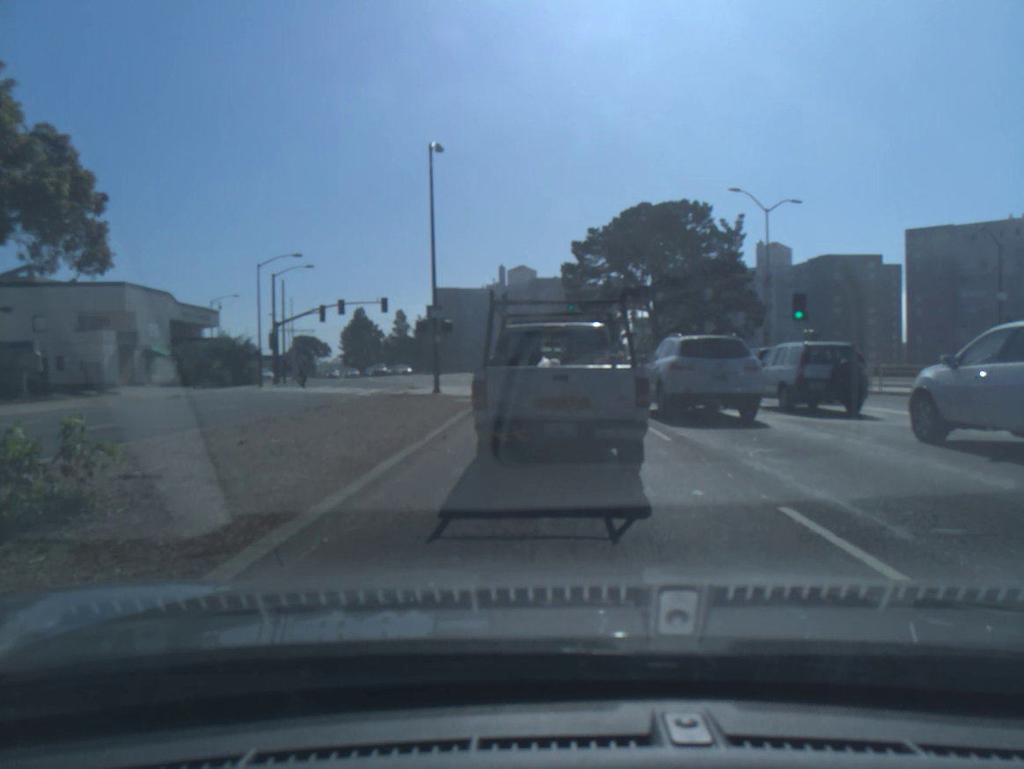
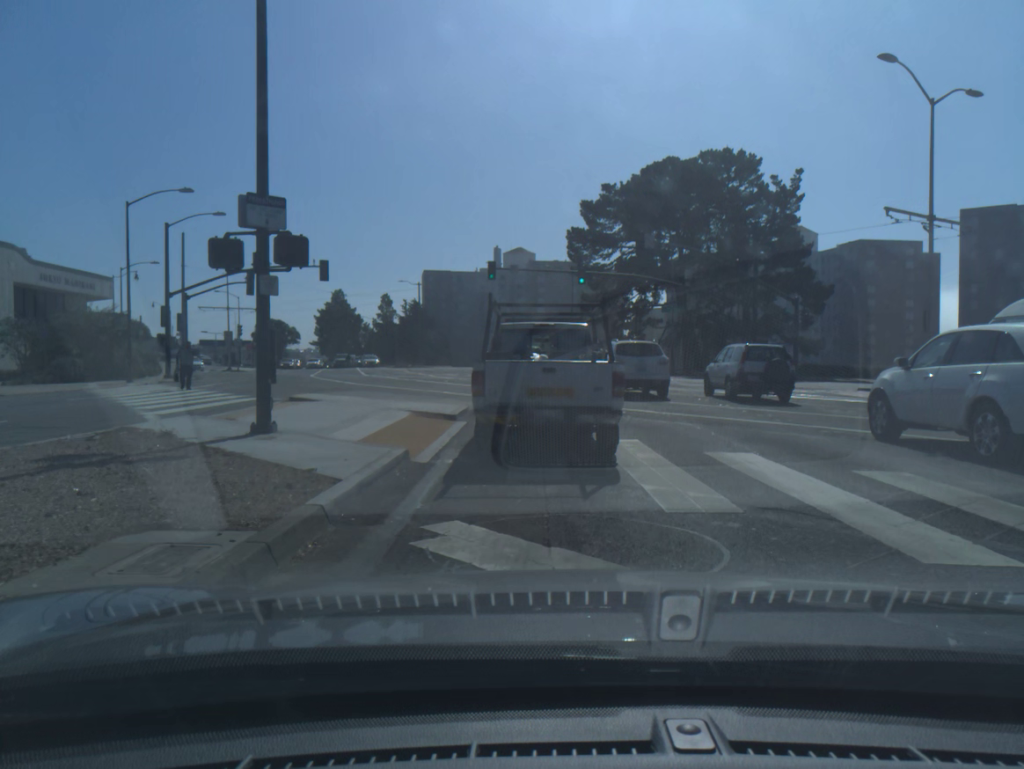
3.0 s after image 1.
(-0.1, +18.1) m; 0°
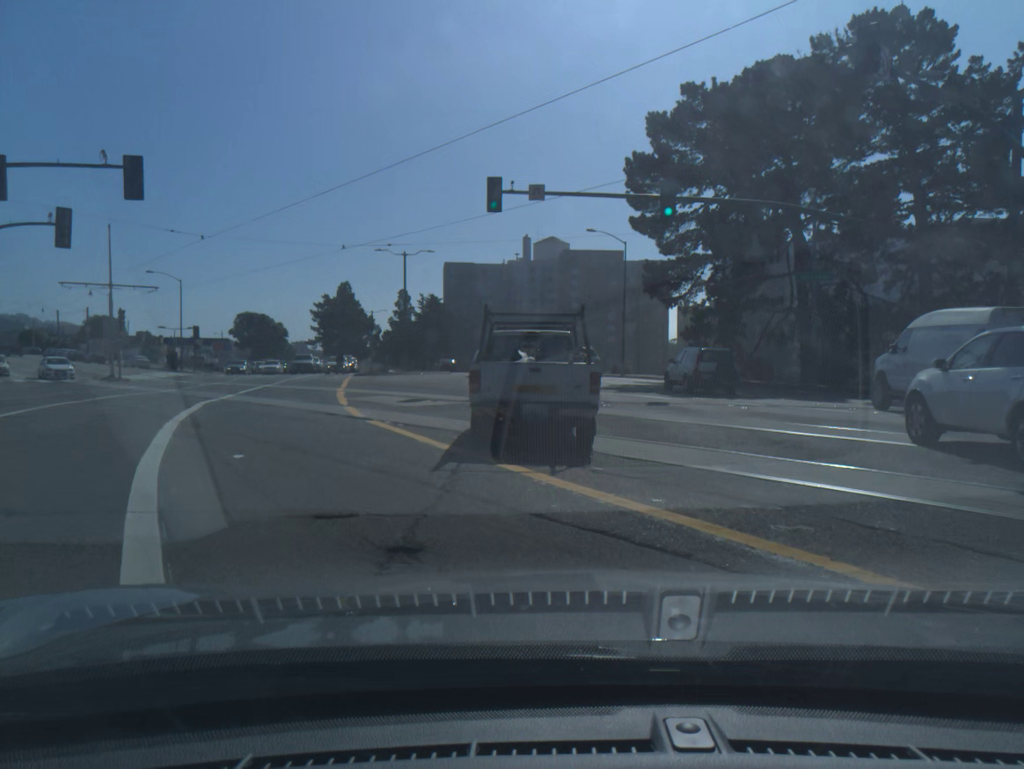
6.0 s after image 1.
(-0.5, +27.3) m; -3°
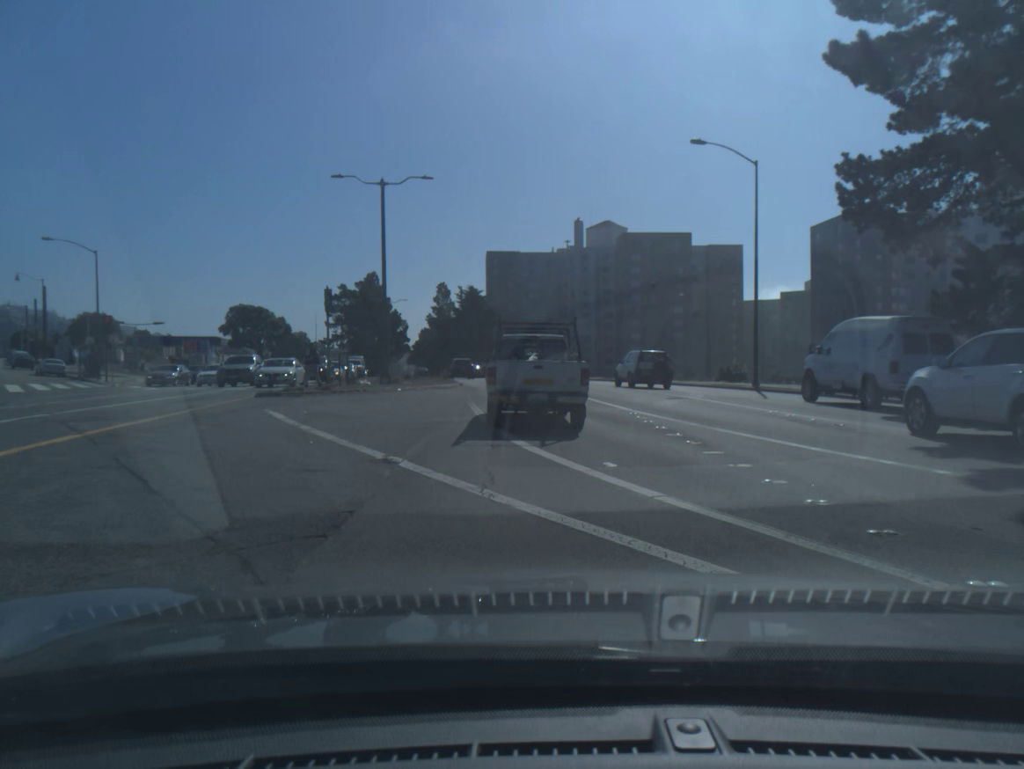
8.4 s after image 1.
(-0.8, +26.1) m; -3°
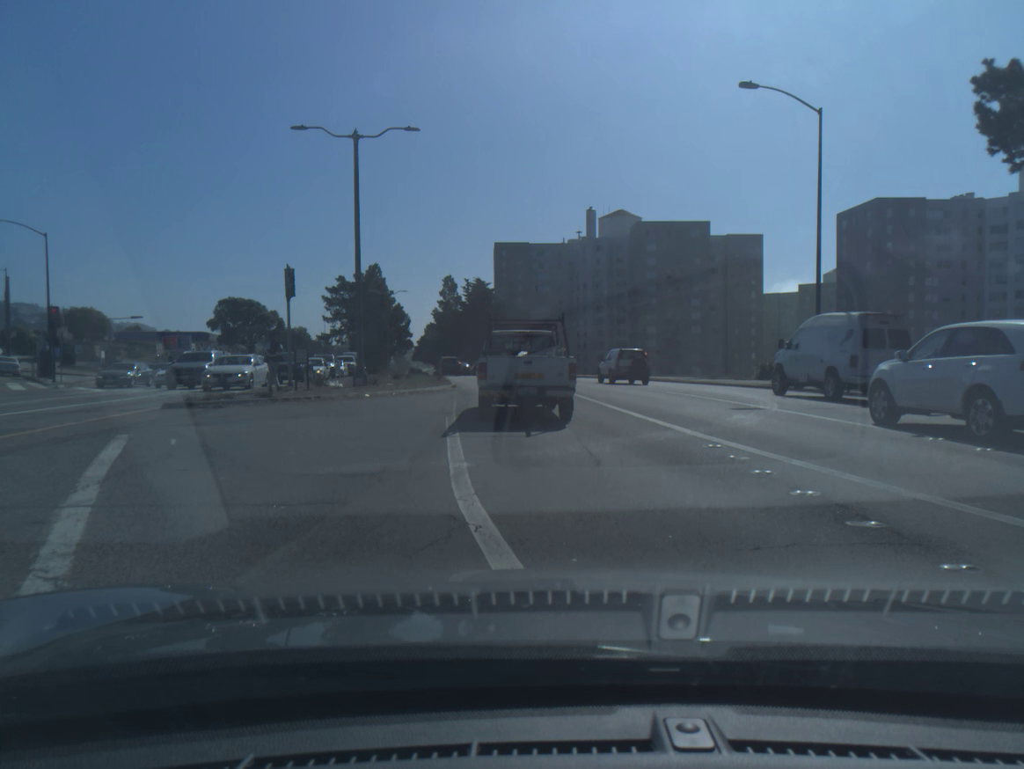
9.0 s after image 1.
(-0.1, +7.0) m; -1°
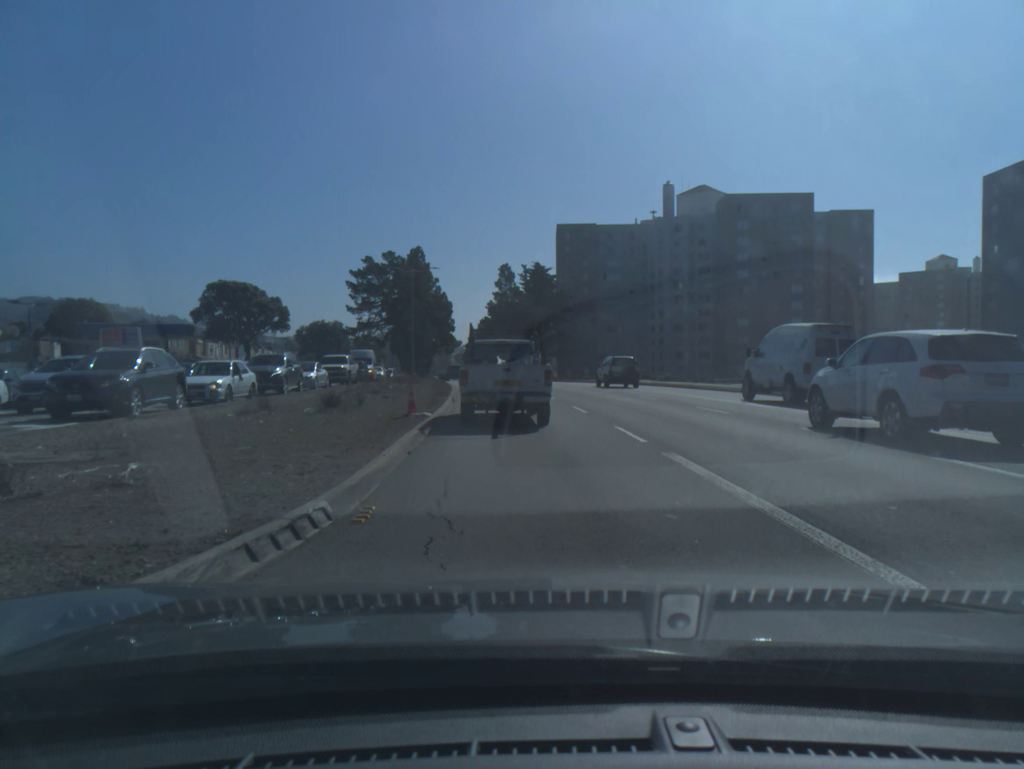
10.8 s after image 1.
(-0.8, +23.4) m; -5°
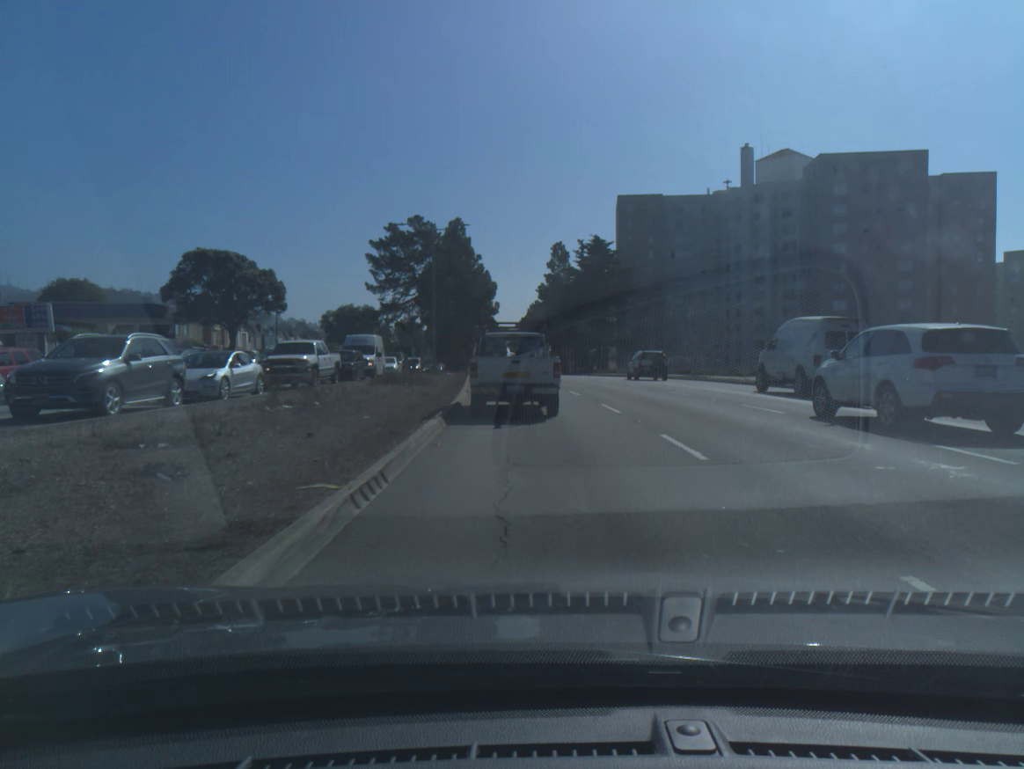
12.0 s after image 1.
(-0.6, +17.2) m; -4°
